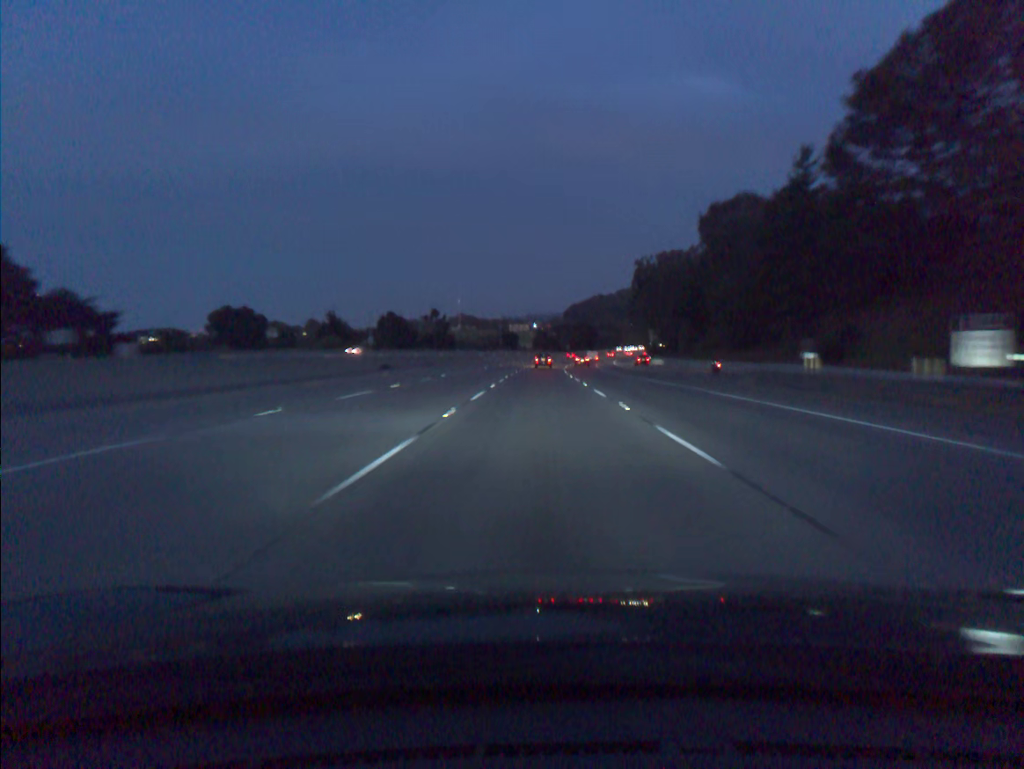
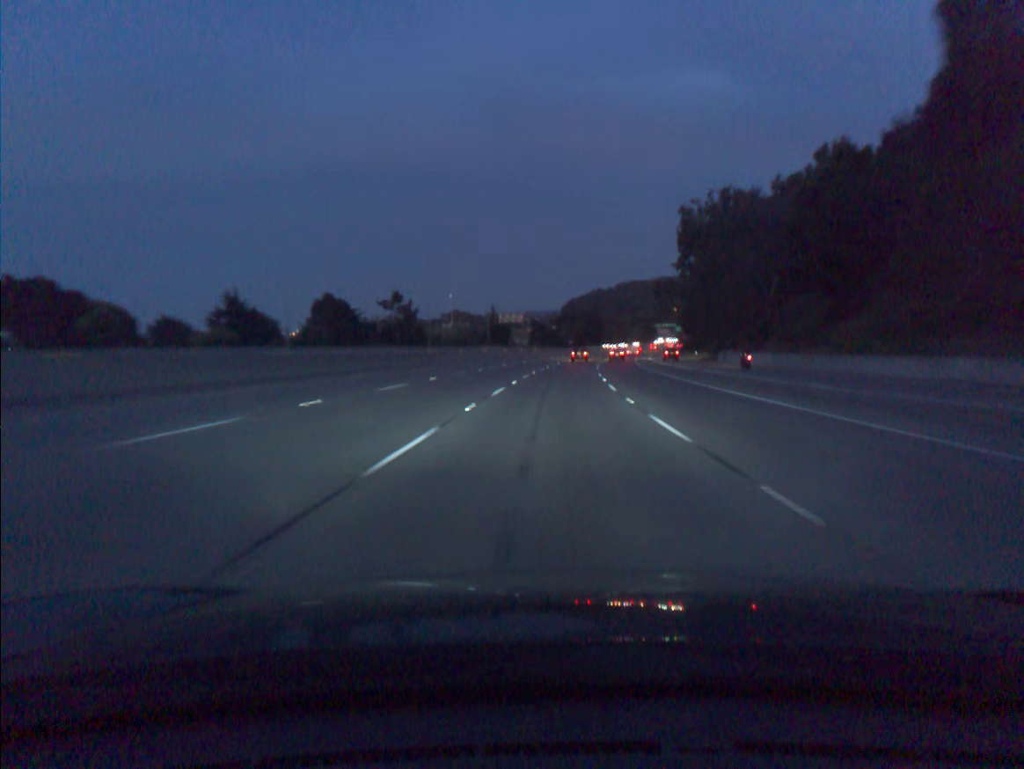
(-0.1, +55.6) m; 0°
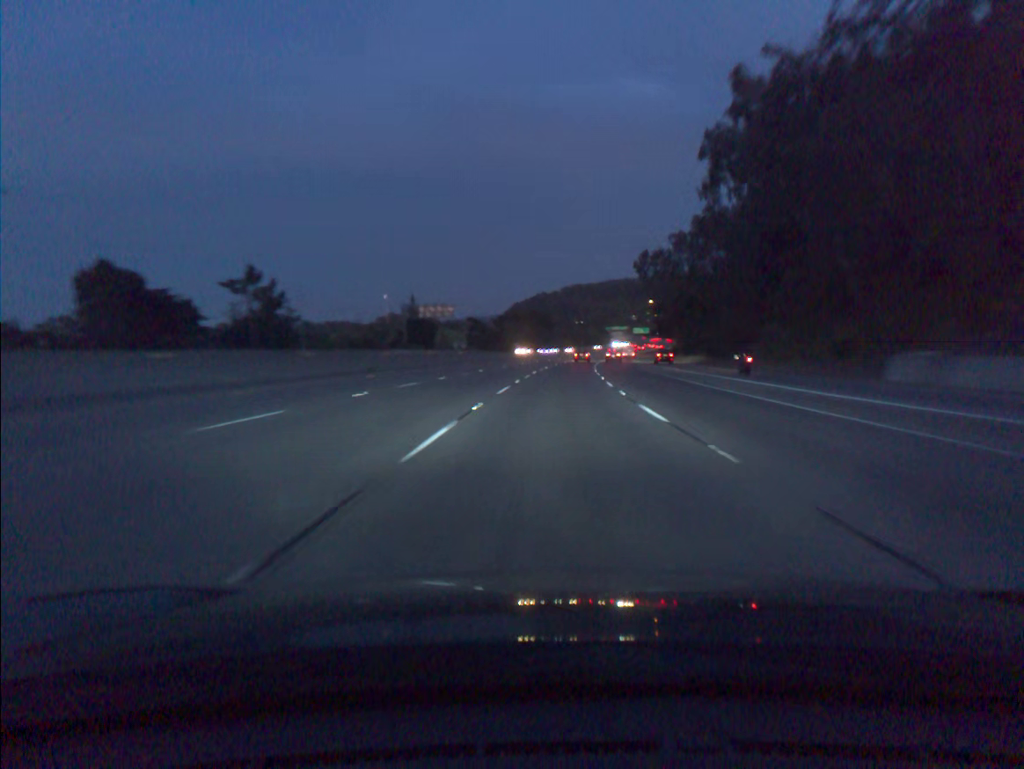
(+1.7, +55.6) m; +4°
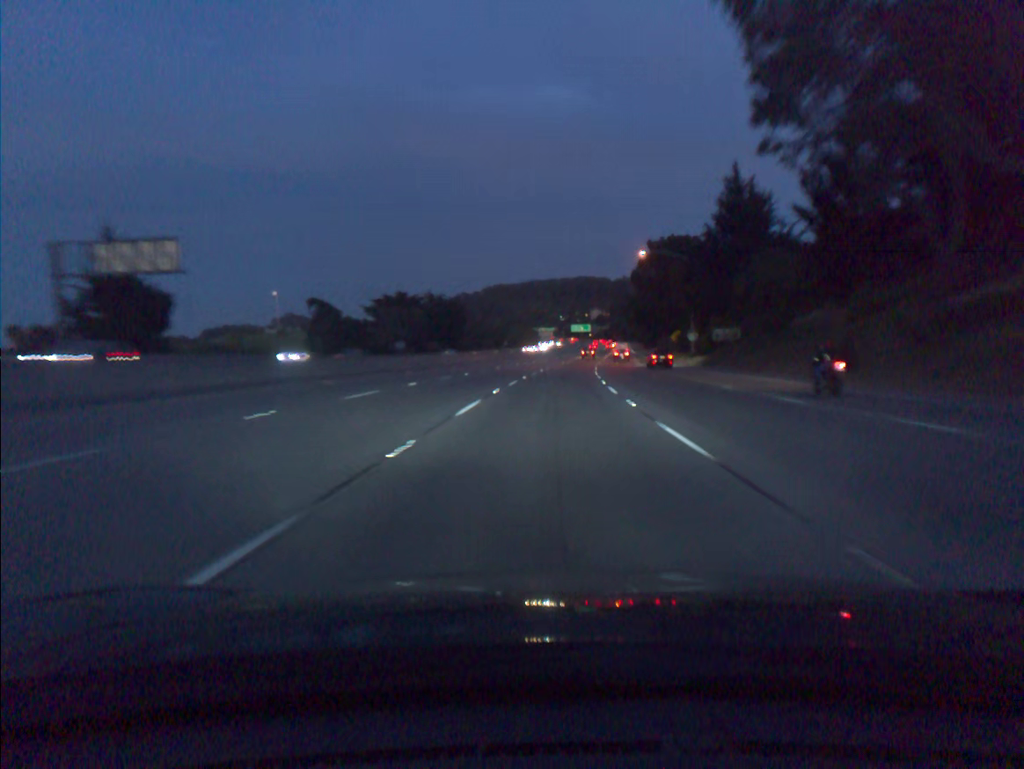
(+4.8, +92.4) m; +5°
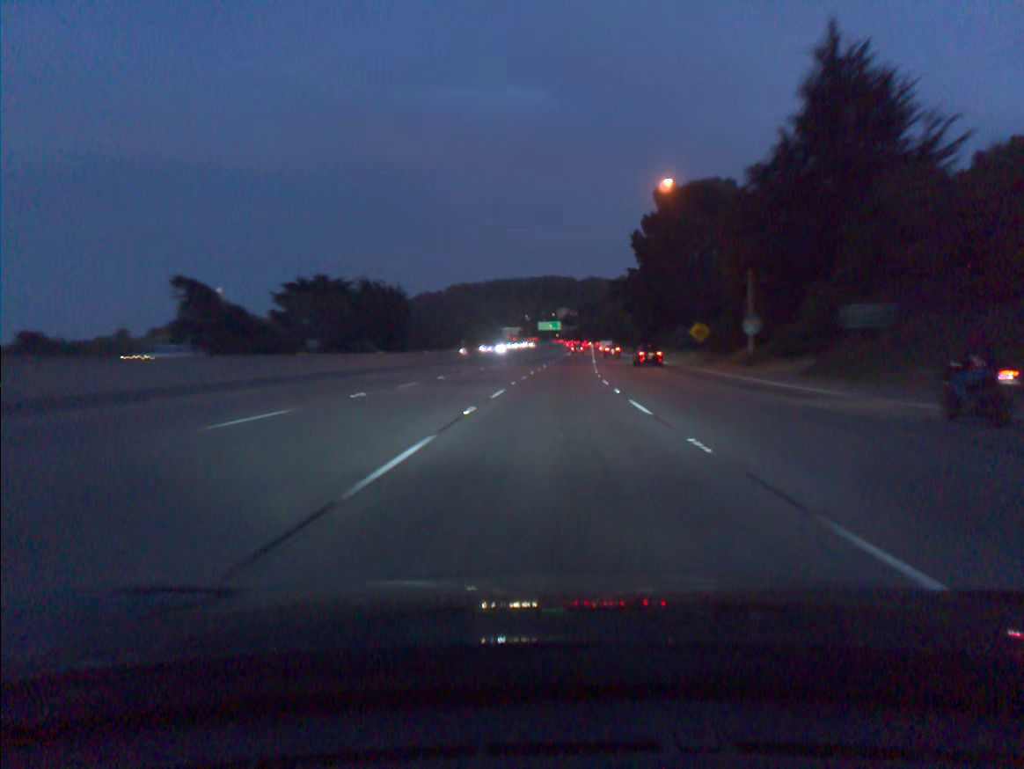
(+0.8, +37.0) m; +3°
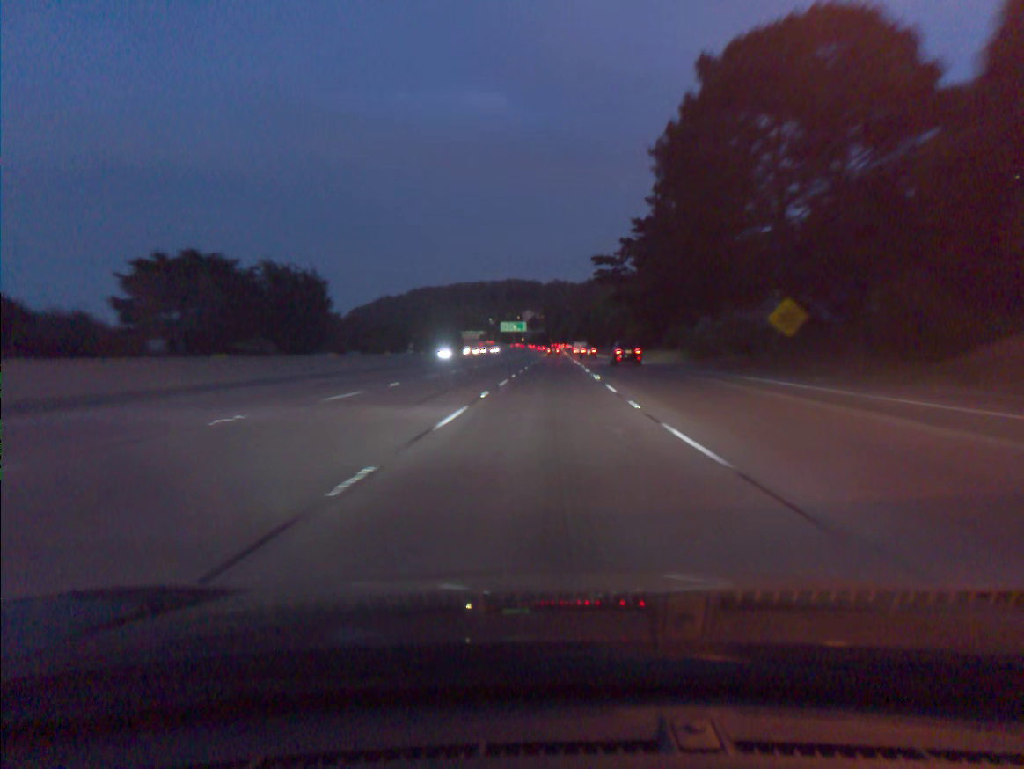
(+0.9, +37.0) m; +3°
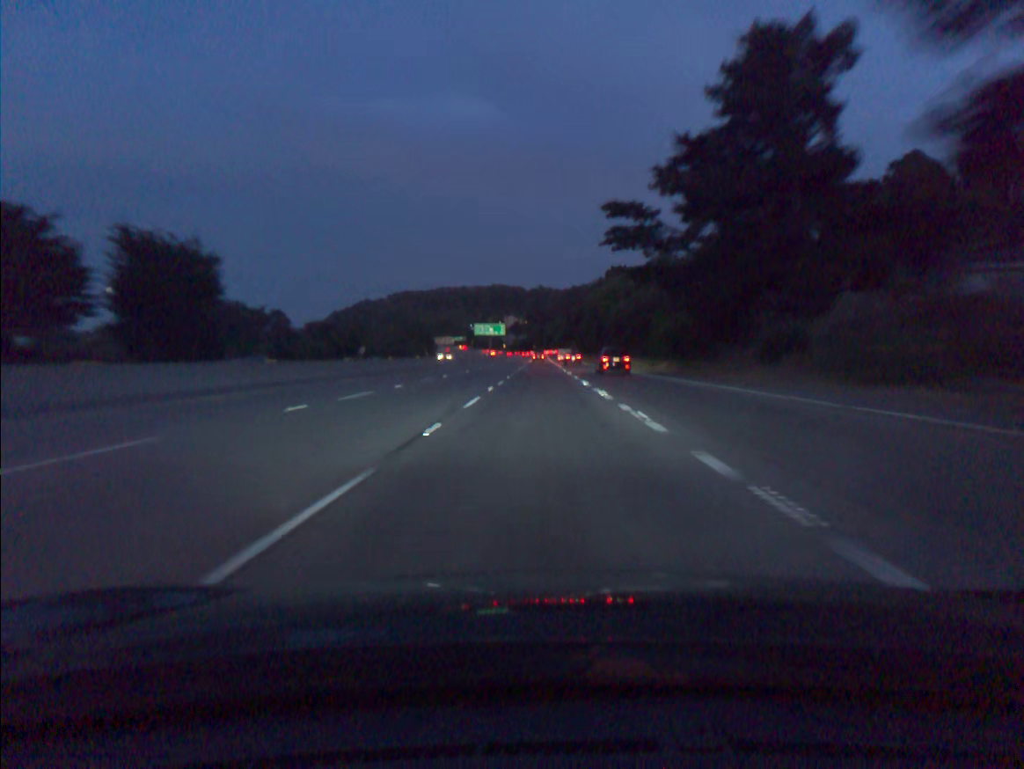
(+0.5, +37.0) m; +1°
